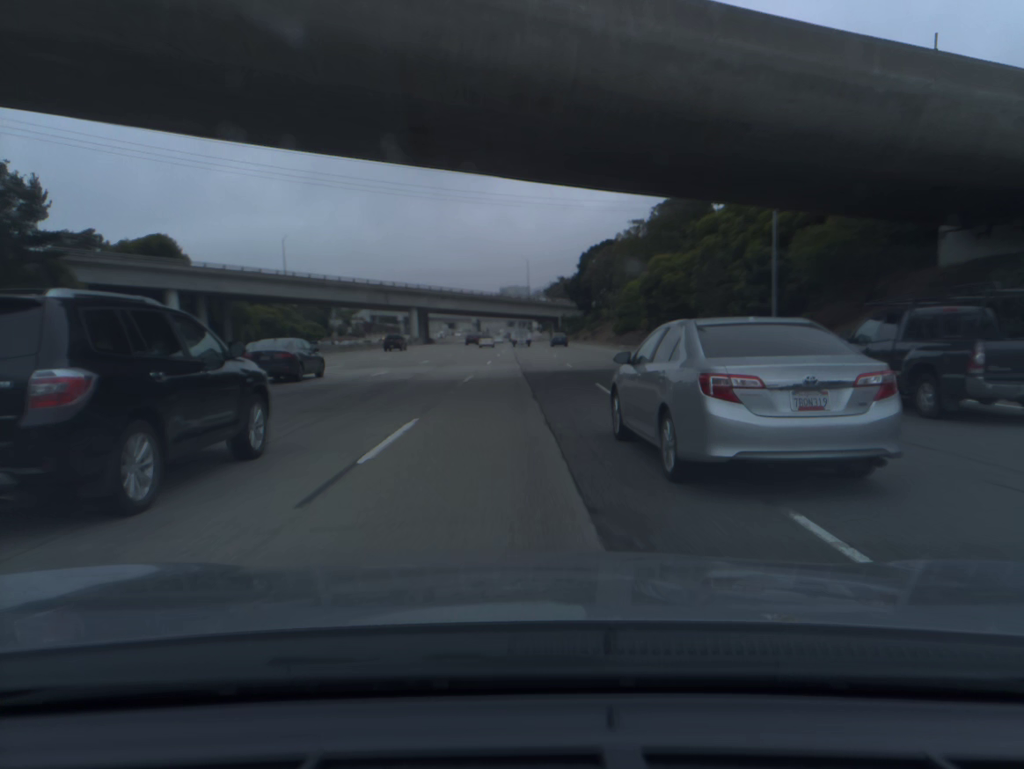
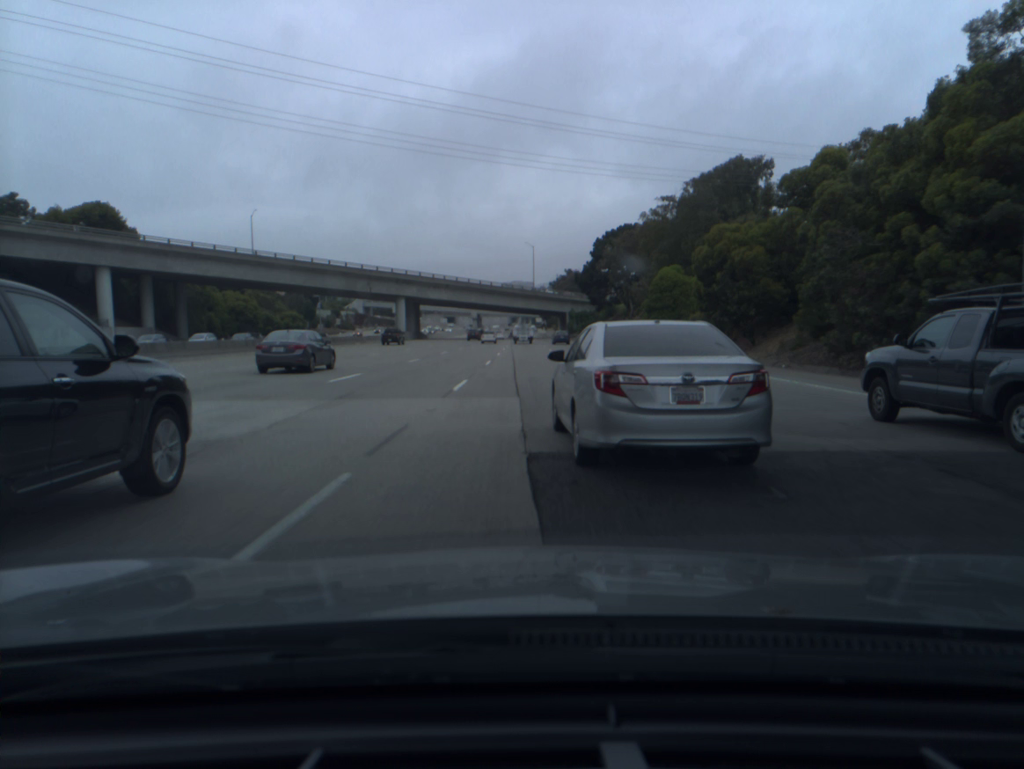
(0.0, +19.5) m; 0°
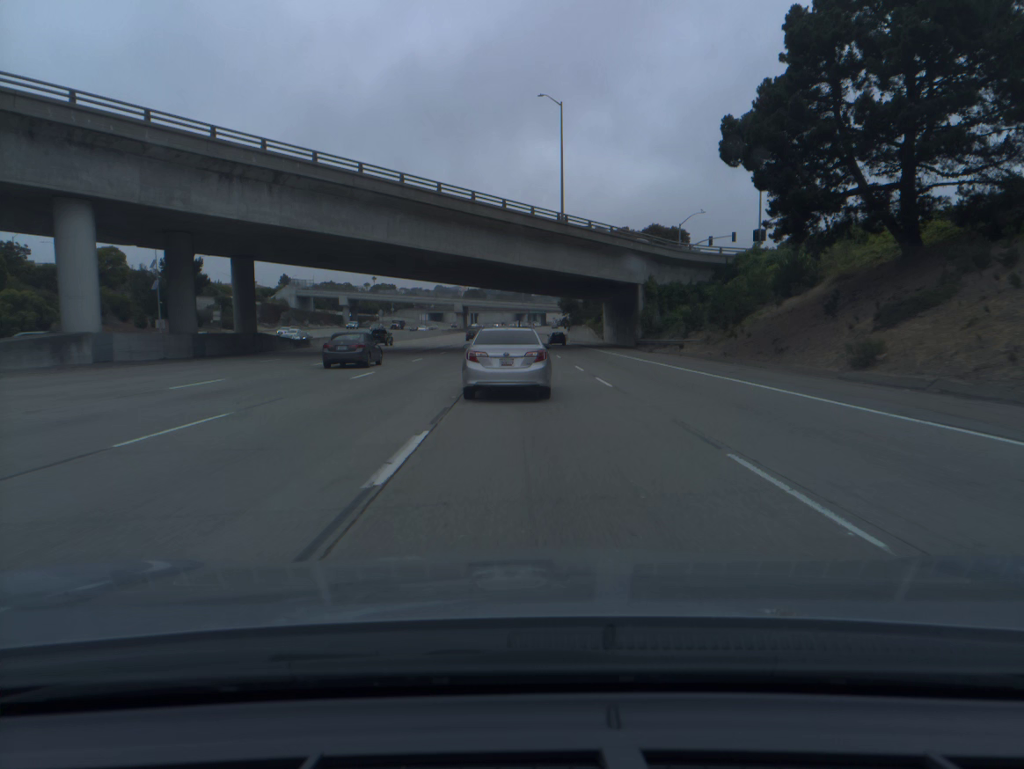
(-0.1, +96.6) m; 0°
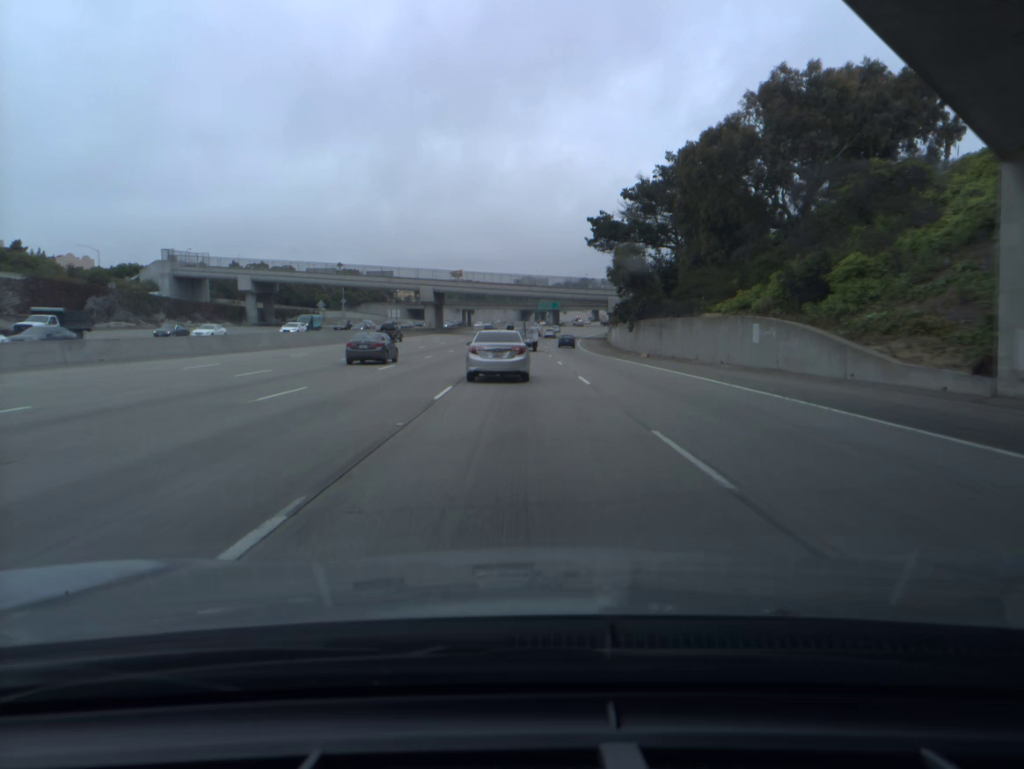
(-0.1, +79.1) m; 0°
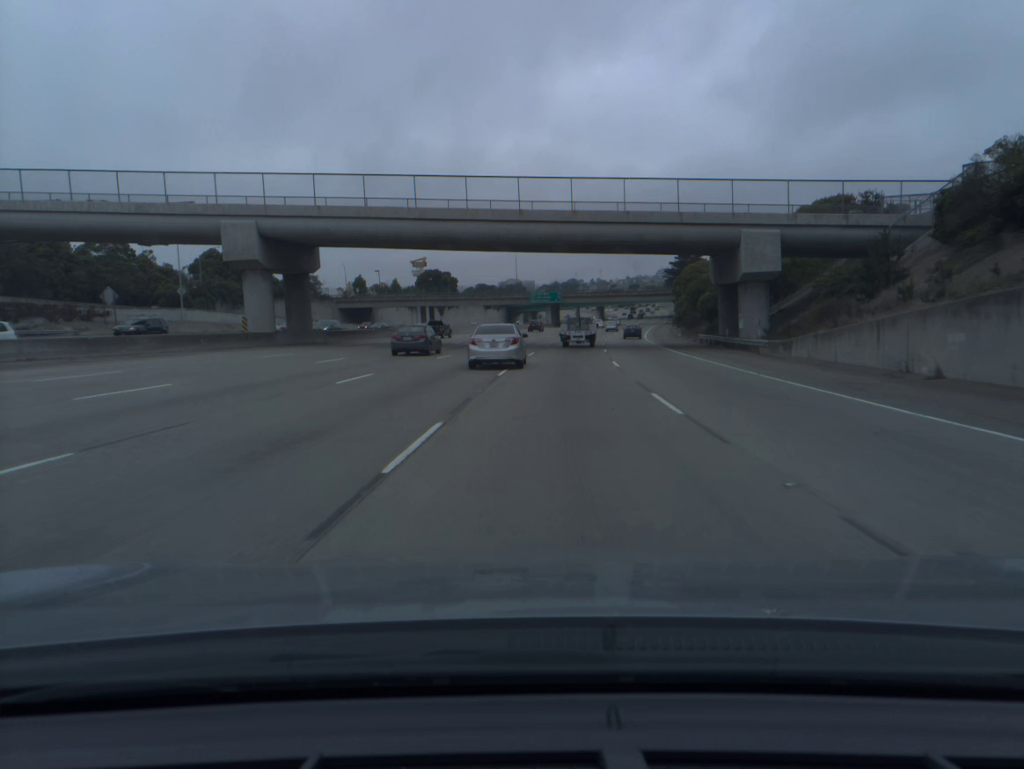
(+0.4, +81.7) m; +1°
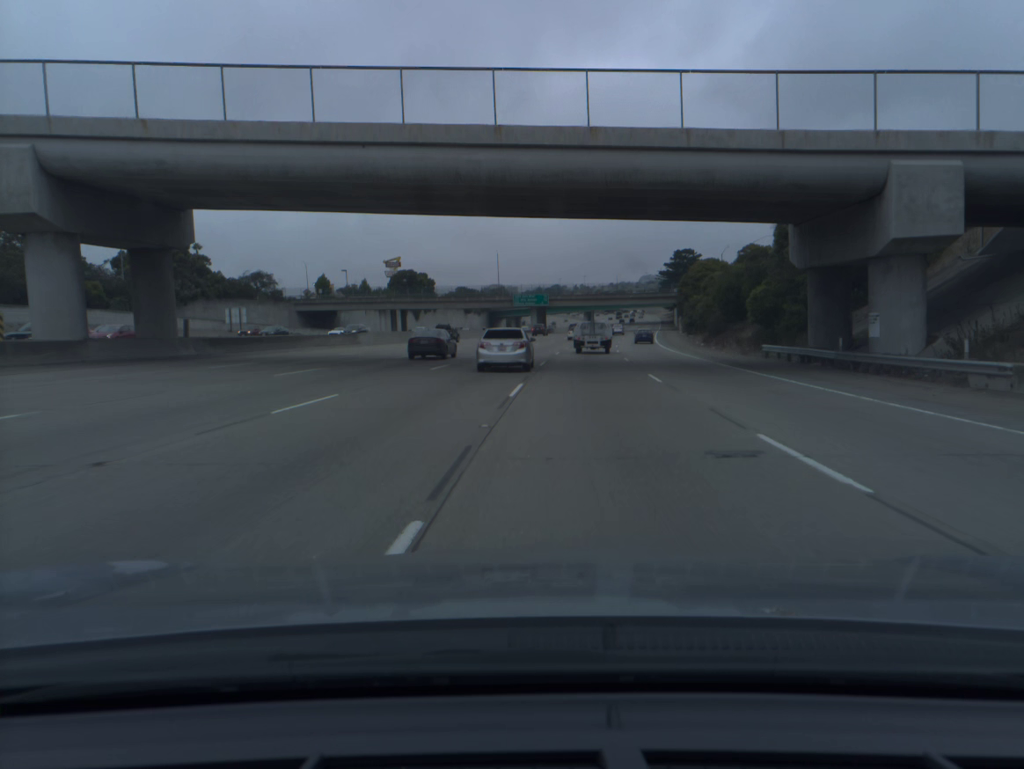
(+0.2, +20.4) m; +1°
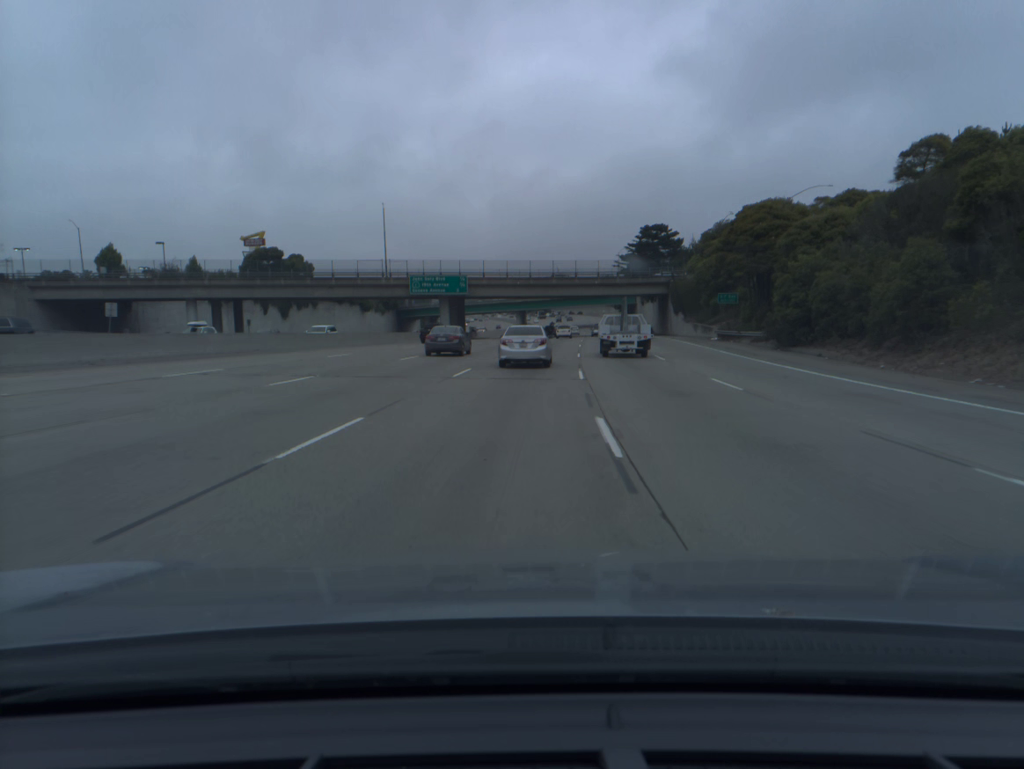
(+3.0, +61.5) m; +5°
